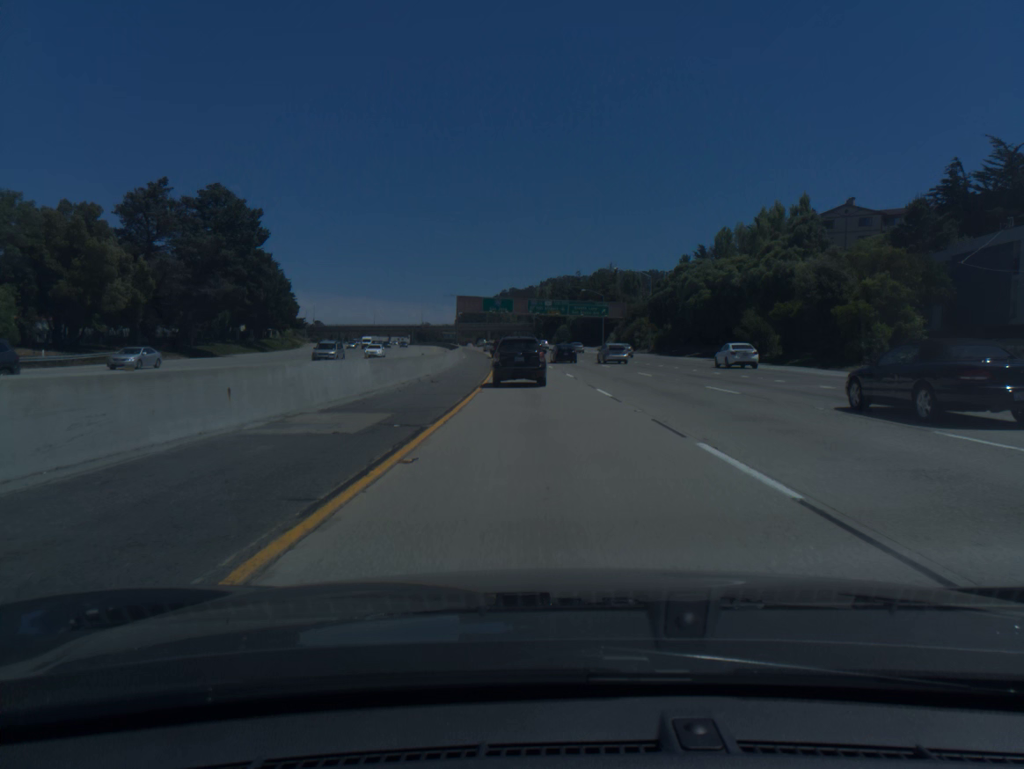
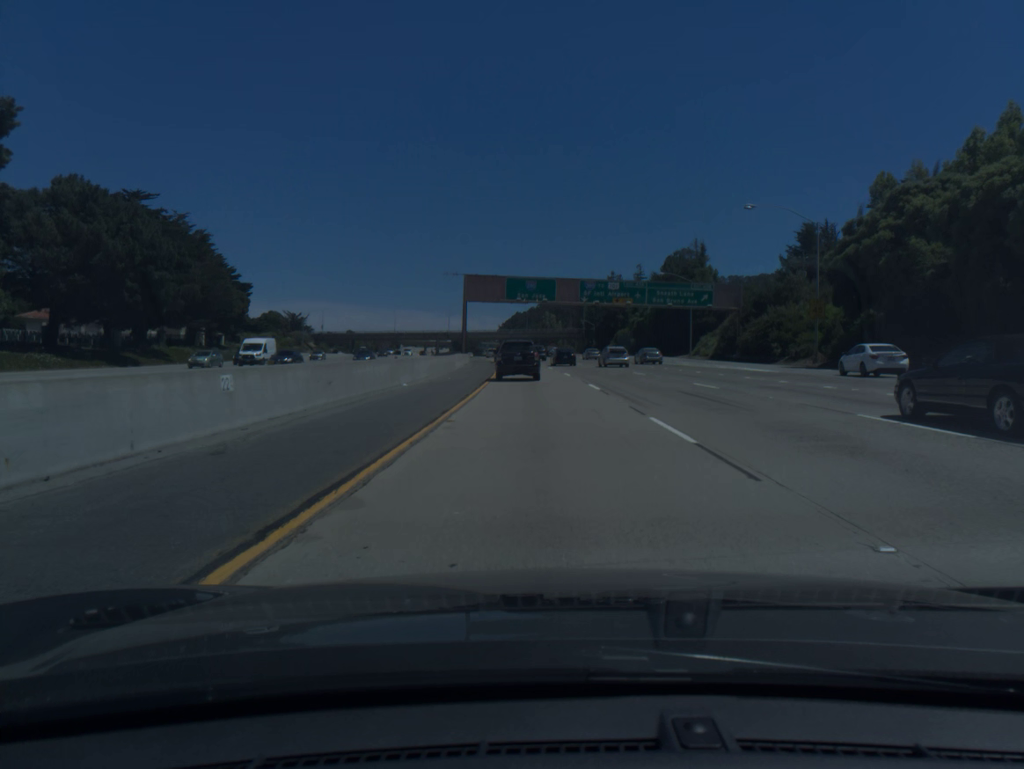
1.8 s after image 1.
(-1.5, +53.4) m; -3°
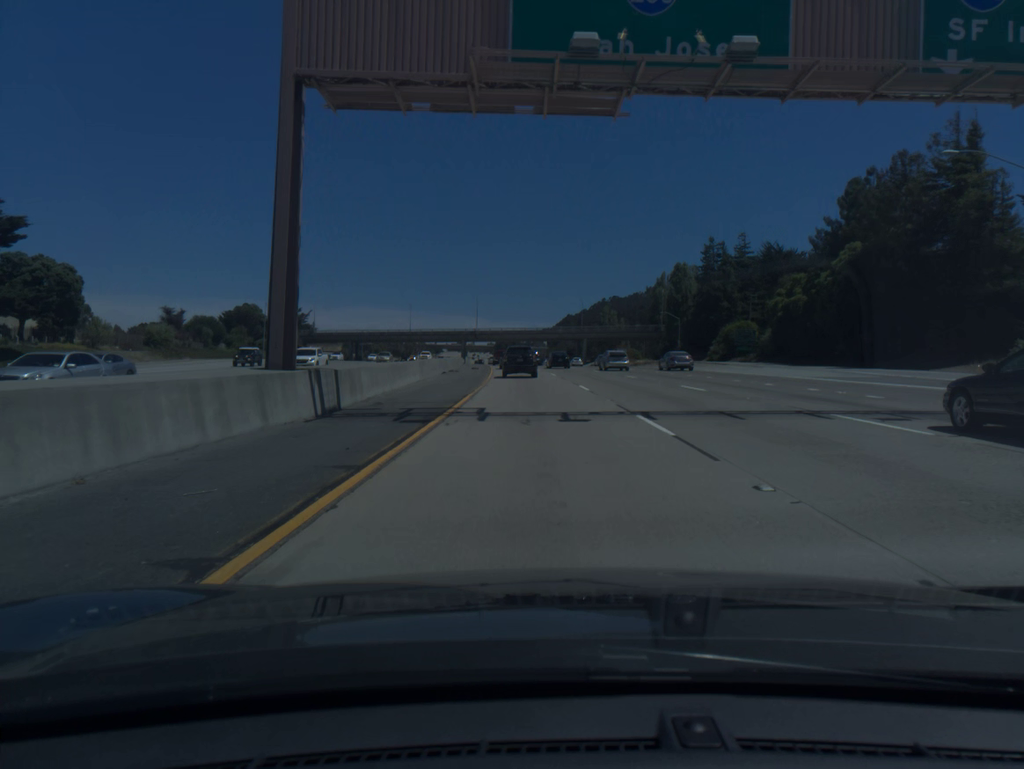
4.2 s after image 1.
(-2.3, +70.4) m; -4°
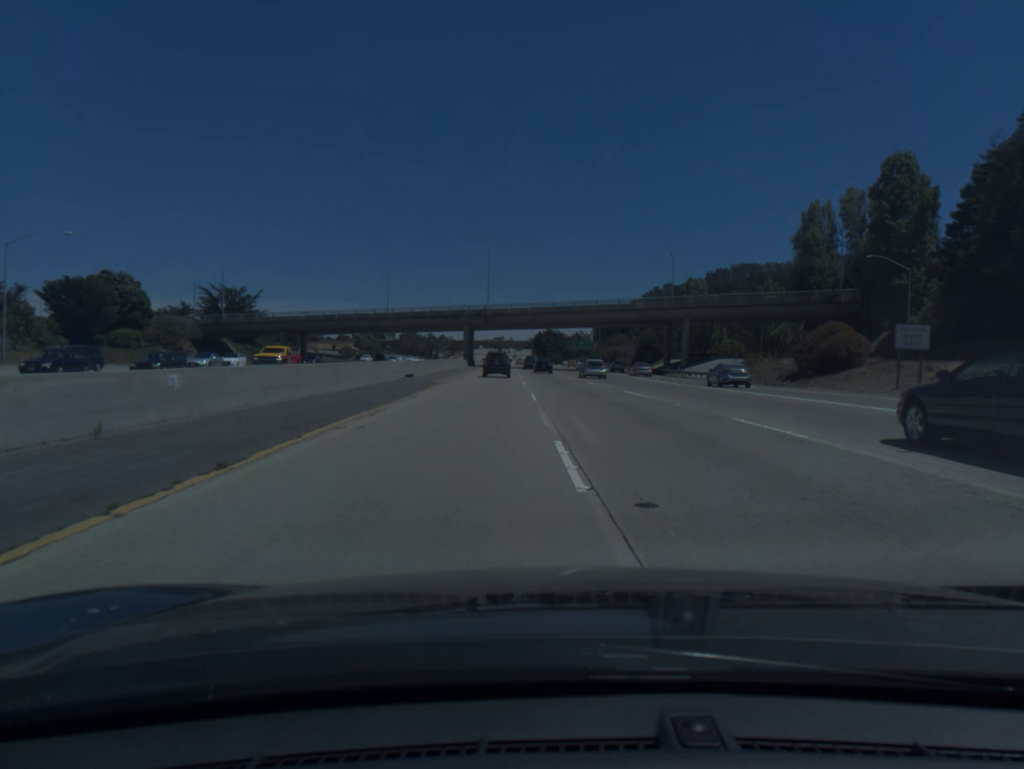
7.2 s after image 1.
(-2.9, +88.0) m; -3°
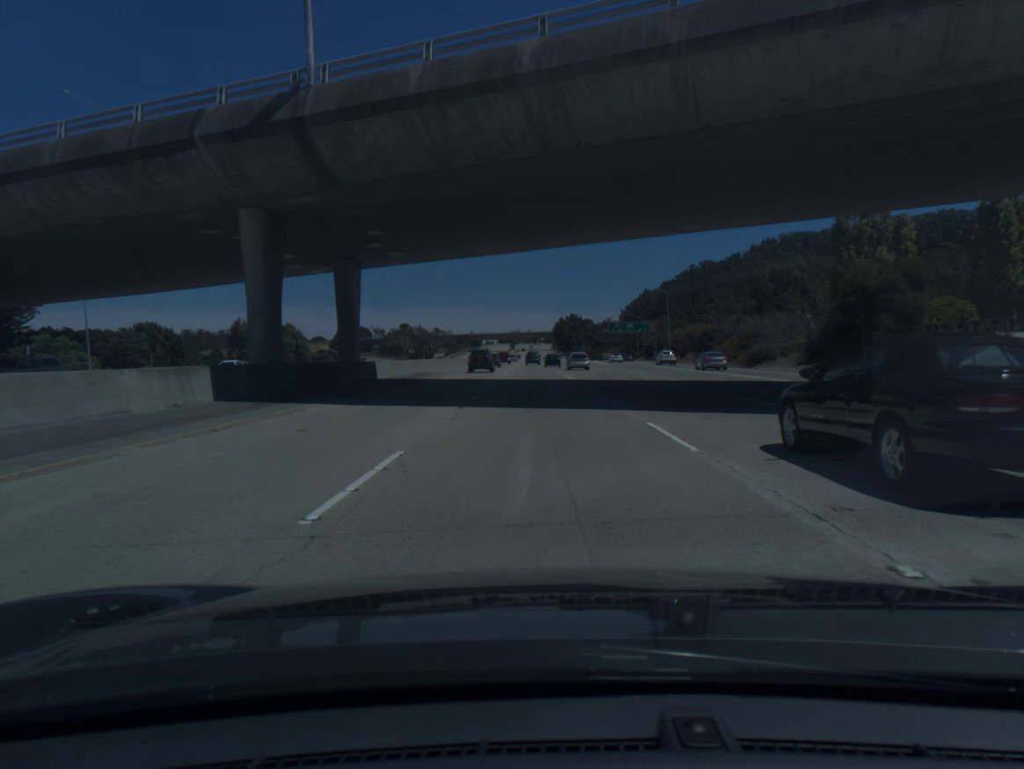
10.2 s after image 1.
(-1.1, +90.4) m; -1°
